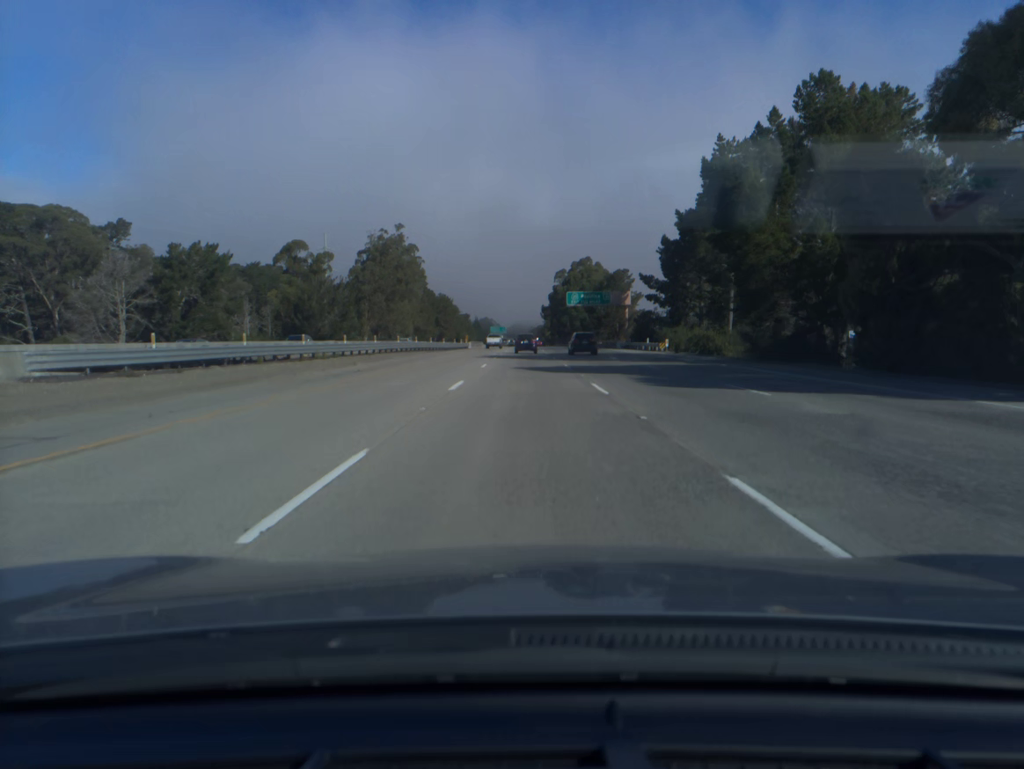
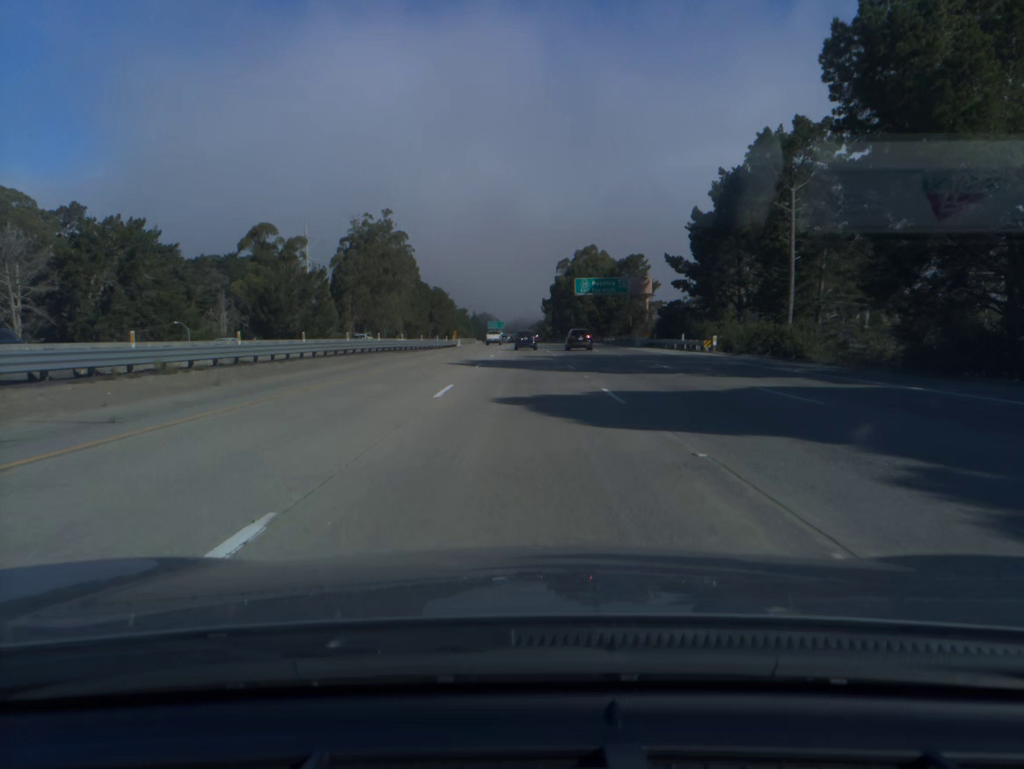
(0.0, +17.9) m; 0°
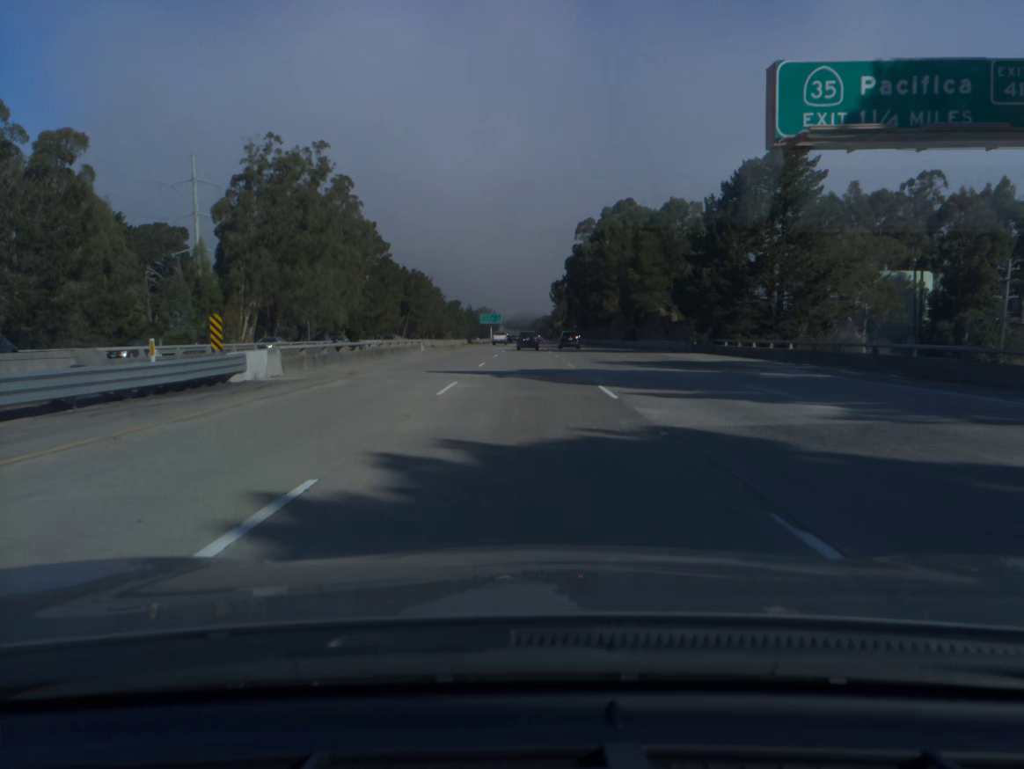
(-0.1, +72.1) m; 0°
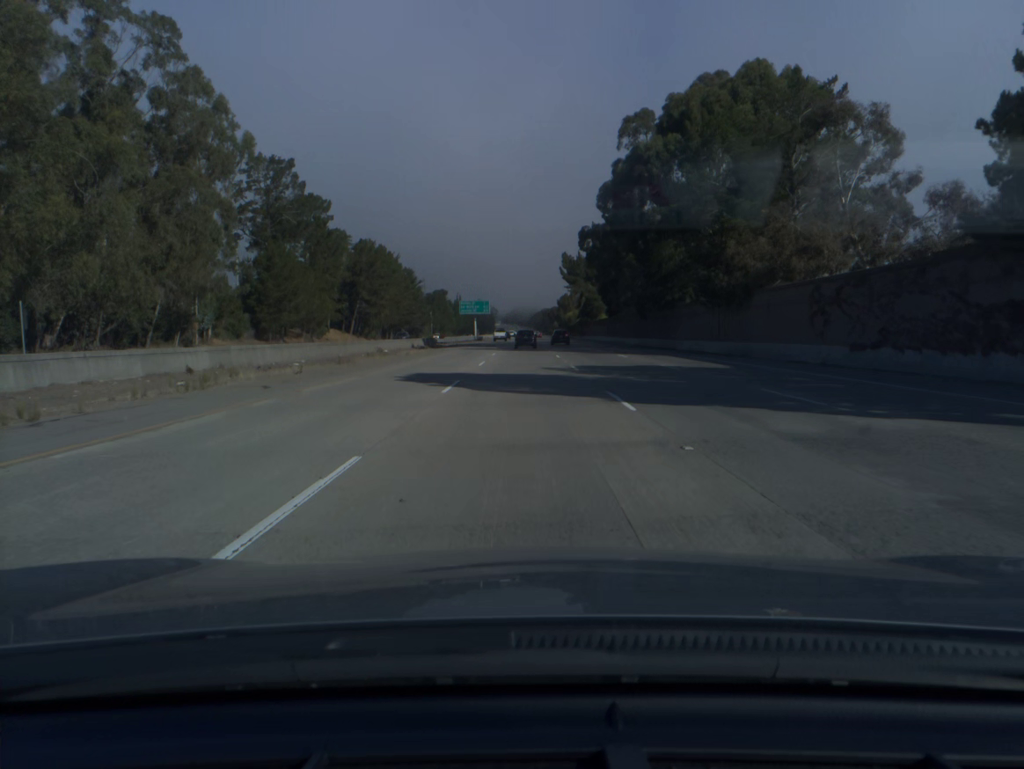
(0.0, +72.9) m; 0°
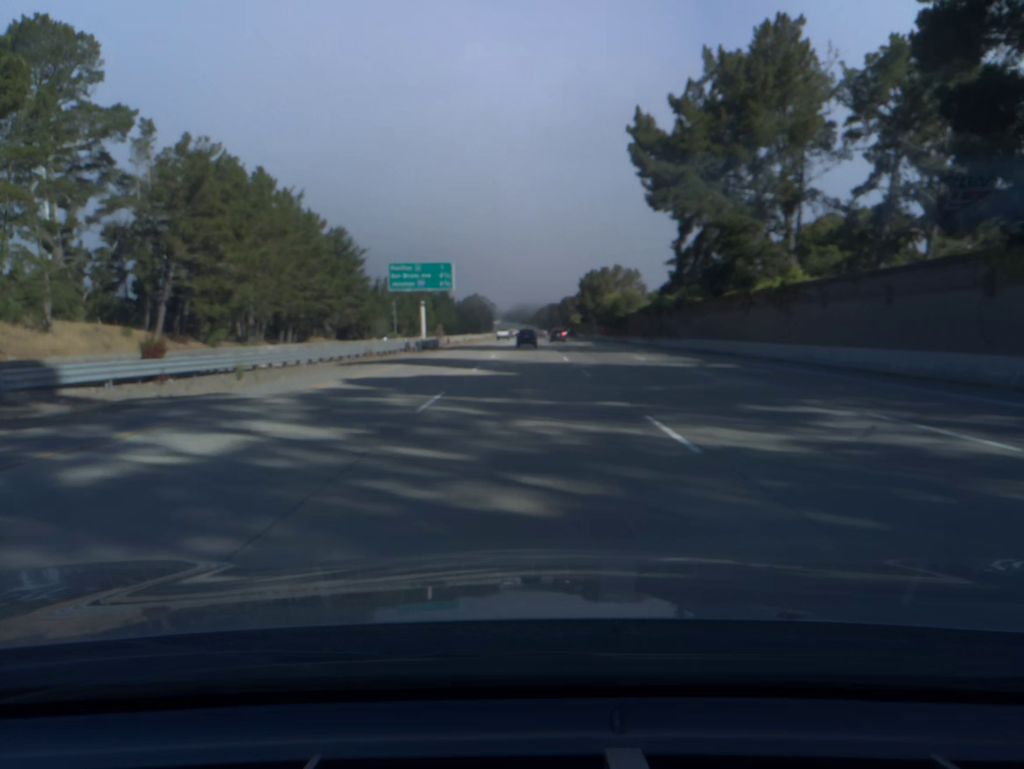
(-0.1, +92.2) m; 0°
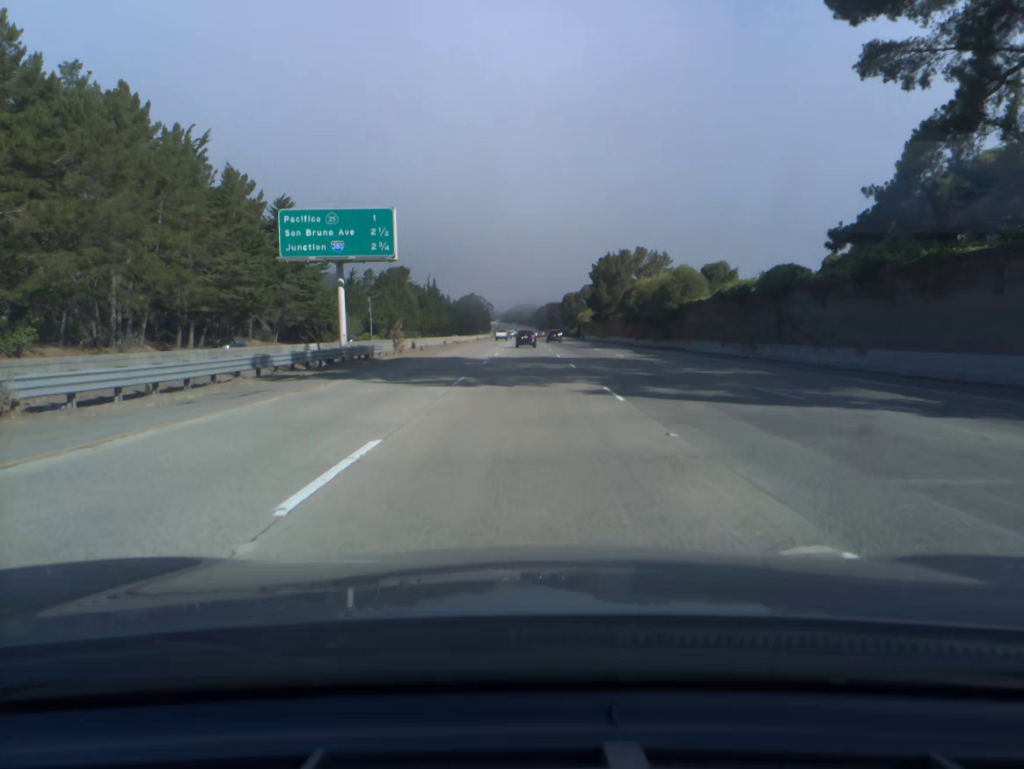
(0.0, +37.2) m; 0°
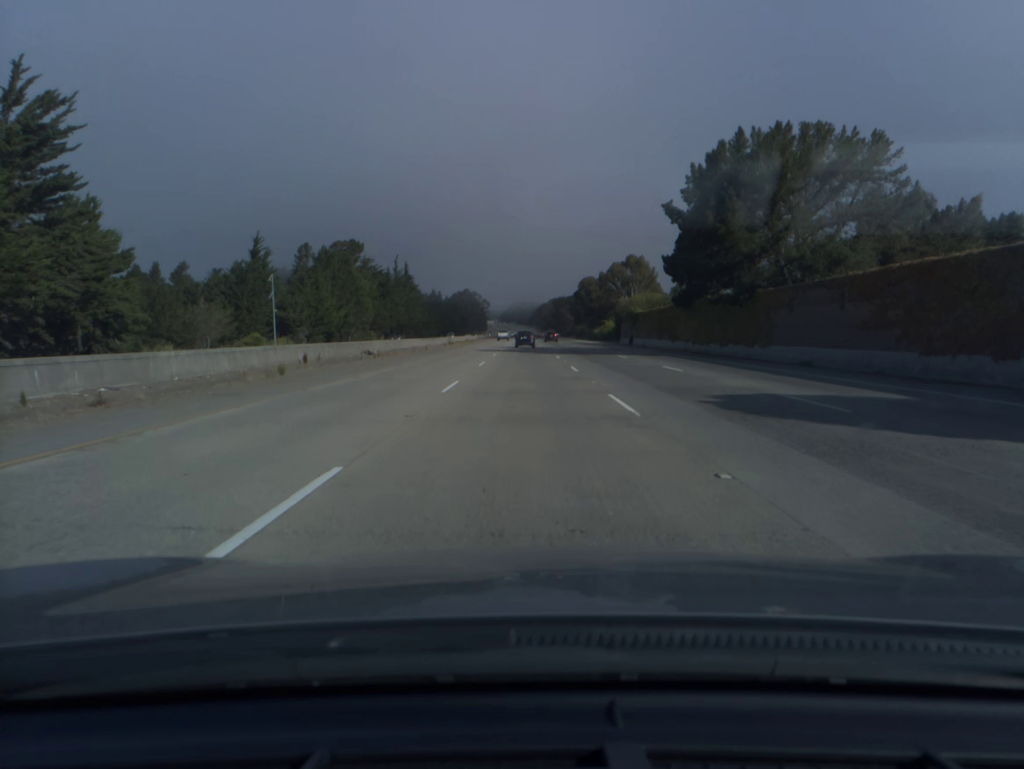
(+0.1, +75.2) m; 0°
